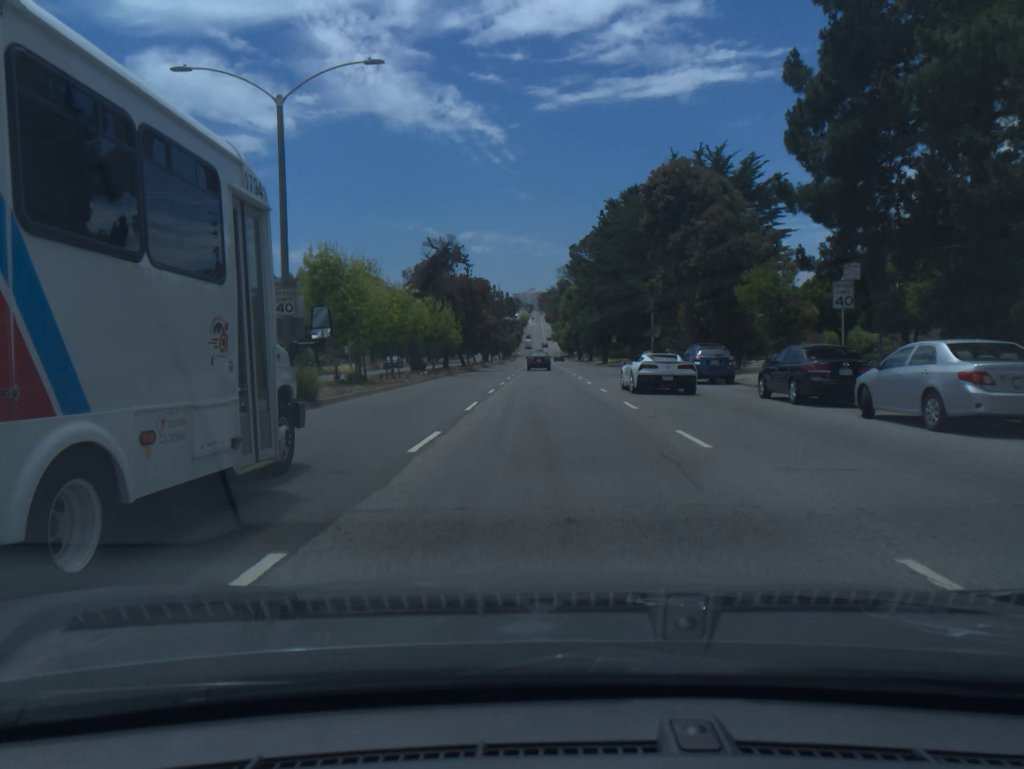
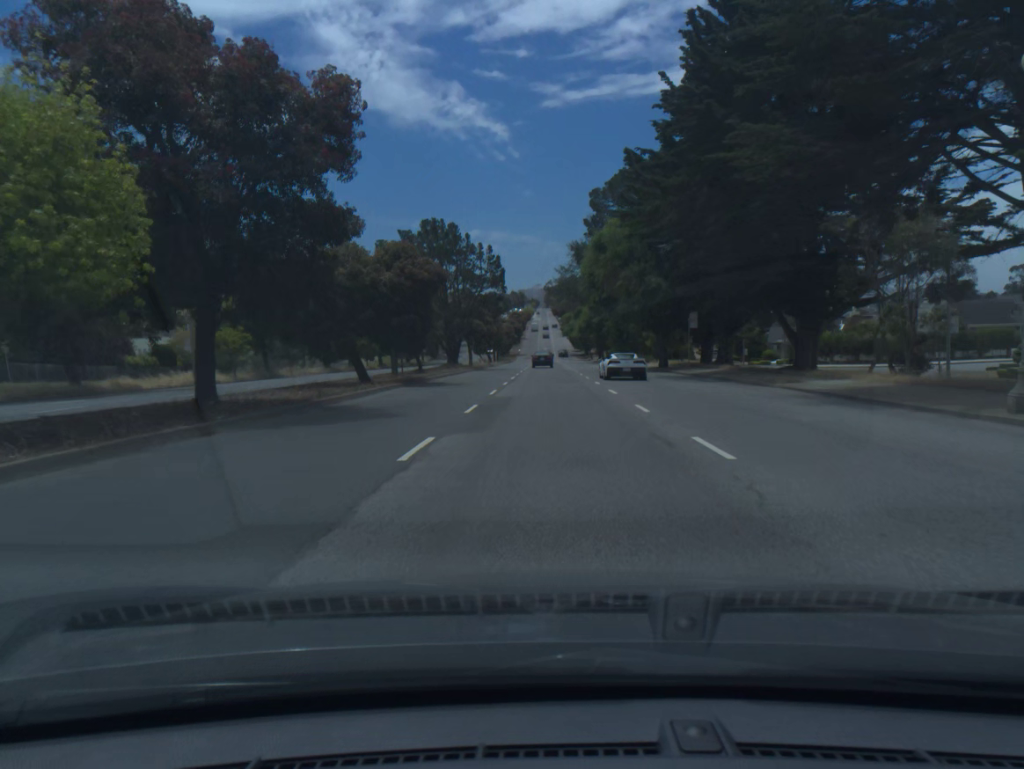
(-0.1, +45.3) m; 0°
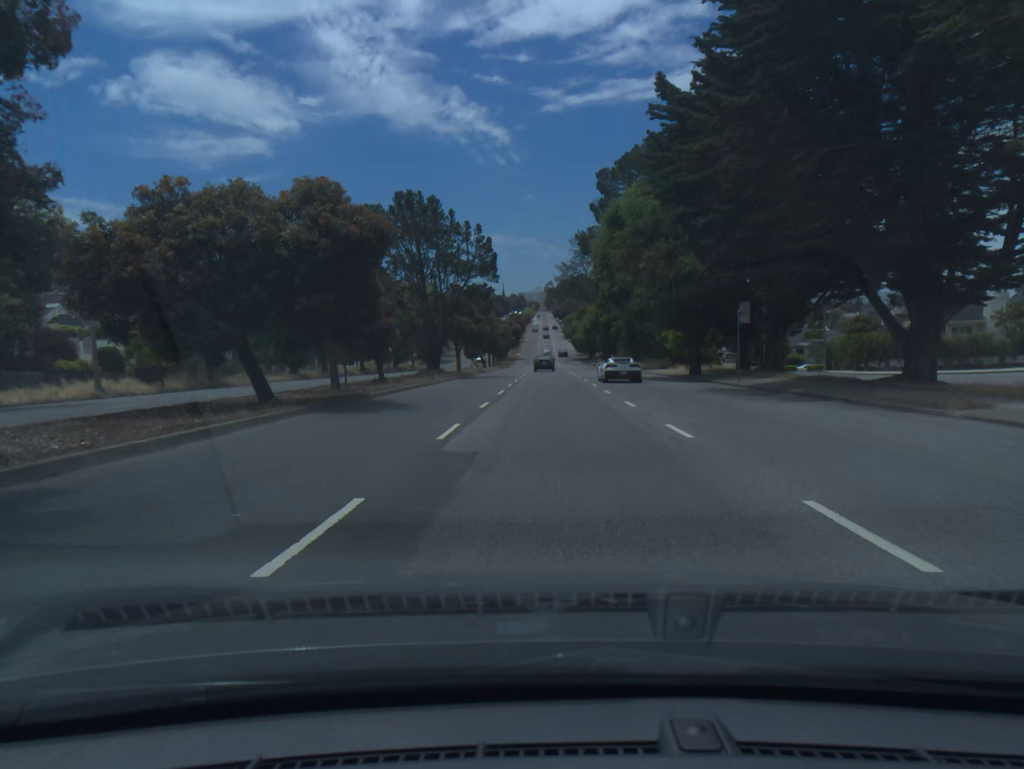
(0.0, +11.6) m; 0°
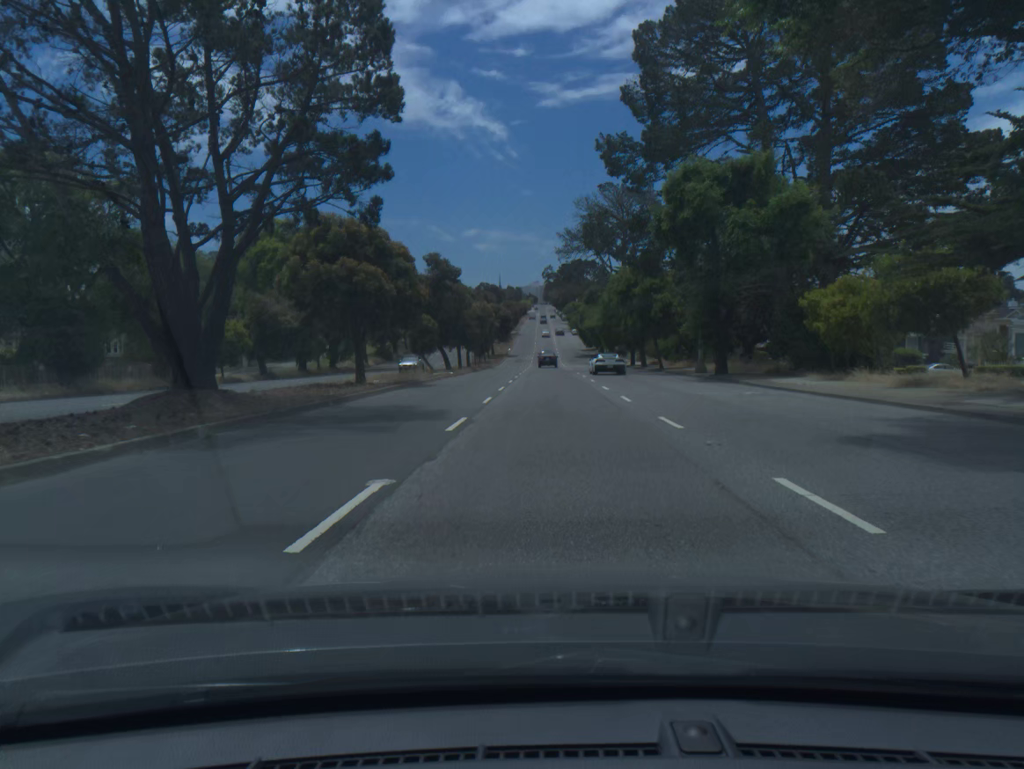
(0.0, +35.6) m; 0°
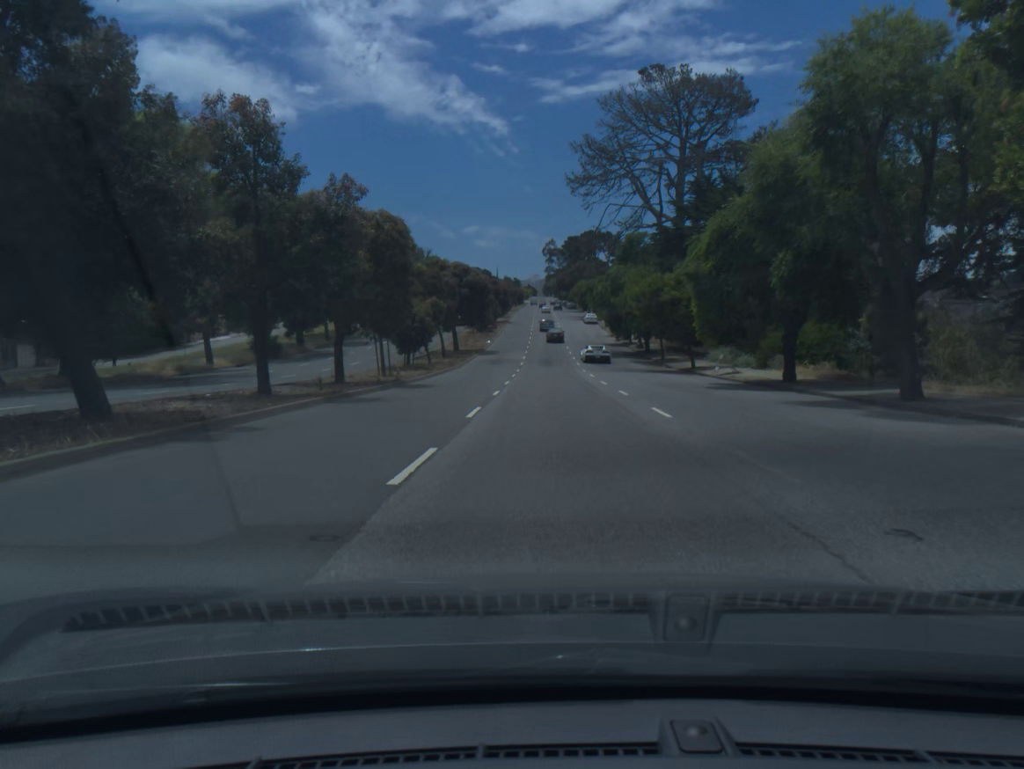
(-0.1, +48.7) m; 0°
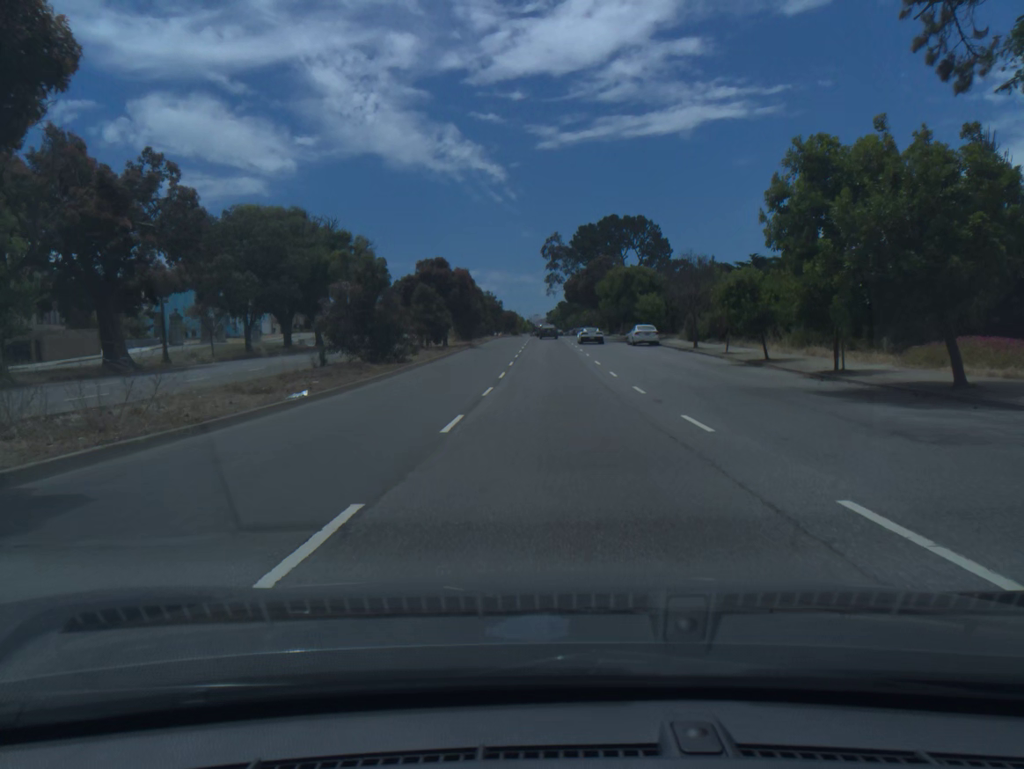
(+0.1, +61.7) m; 0°
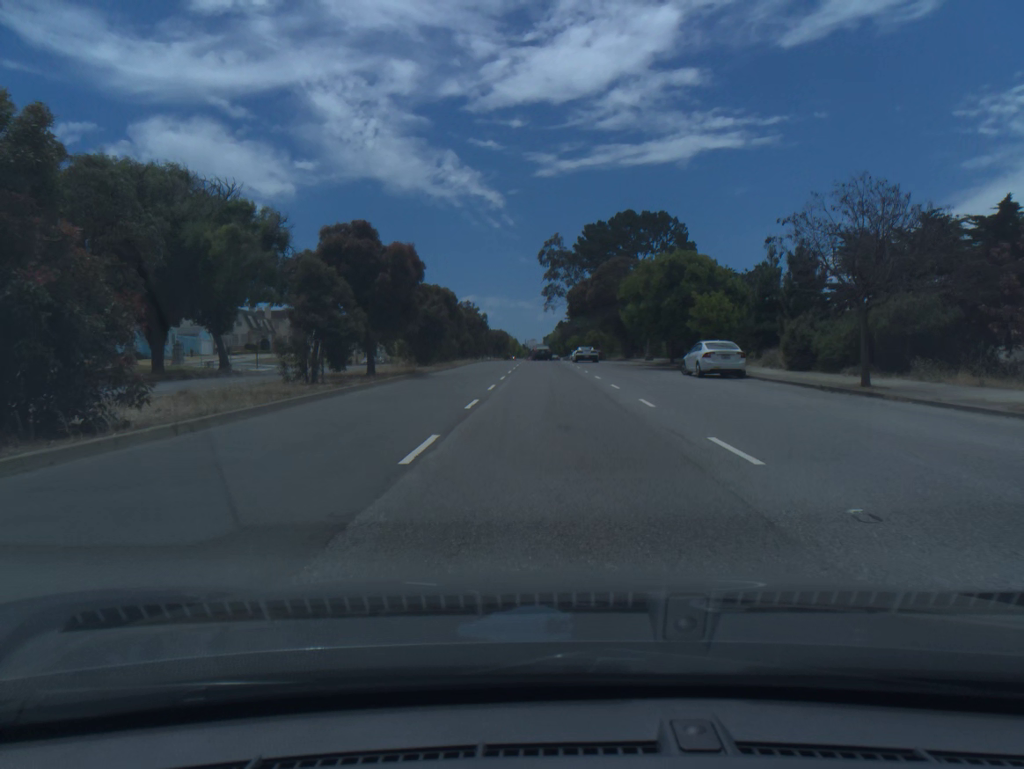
(0.0, +24.2) m; 0°
